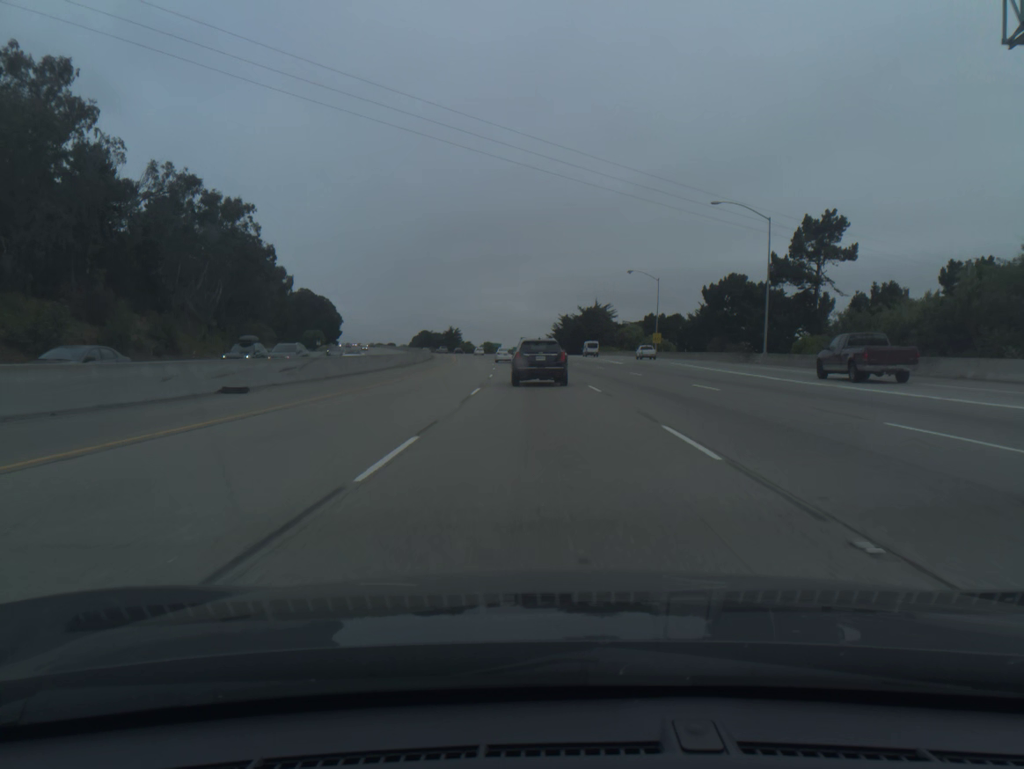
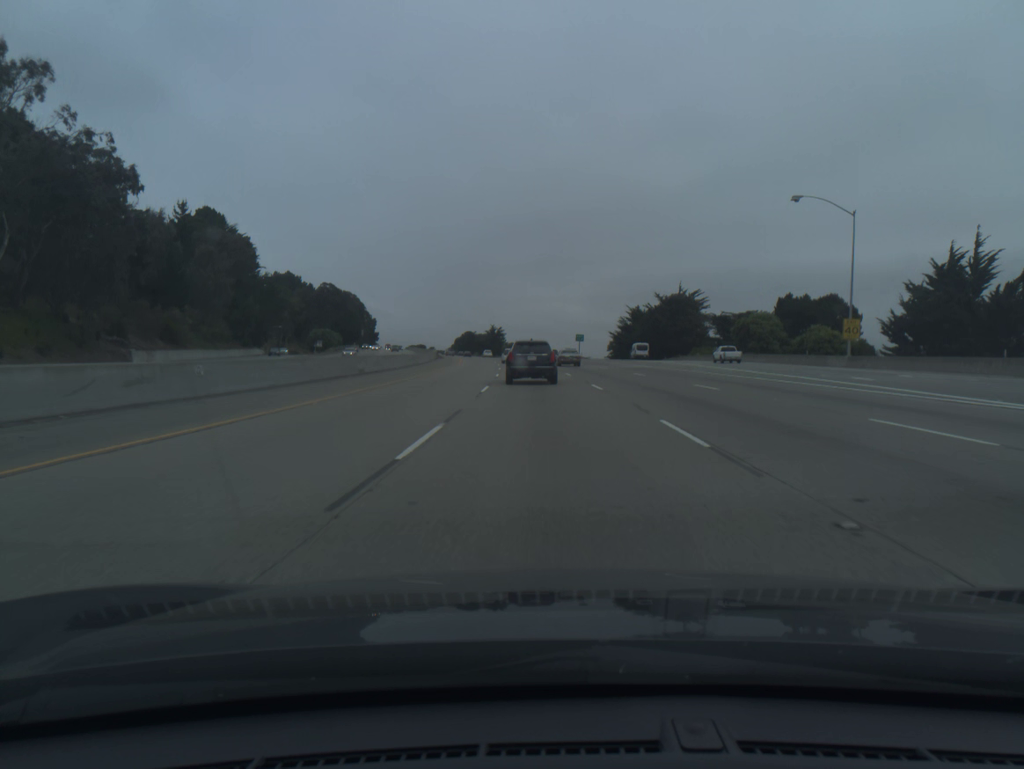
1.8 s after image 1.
(-1.8, +57.0) m; -4°
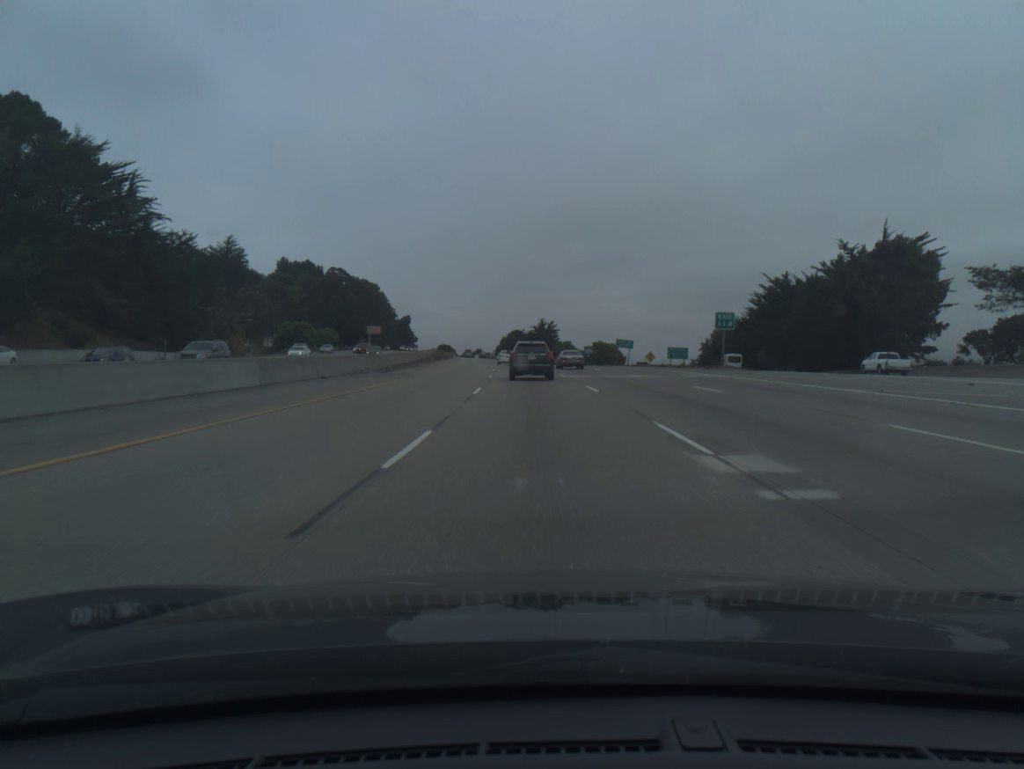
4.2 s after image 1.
(-2.6, +73.6) m; -4°
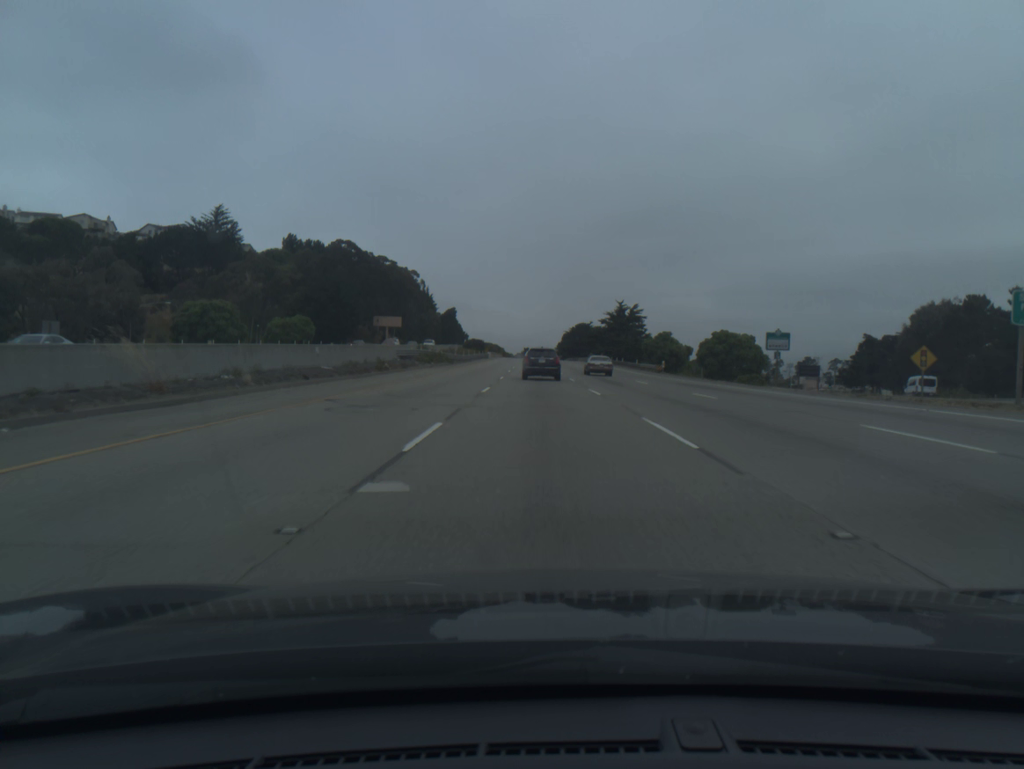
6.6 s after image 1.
(-3.0, +71.7) m; -5°
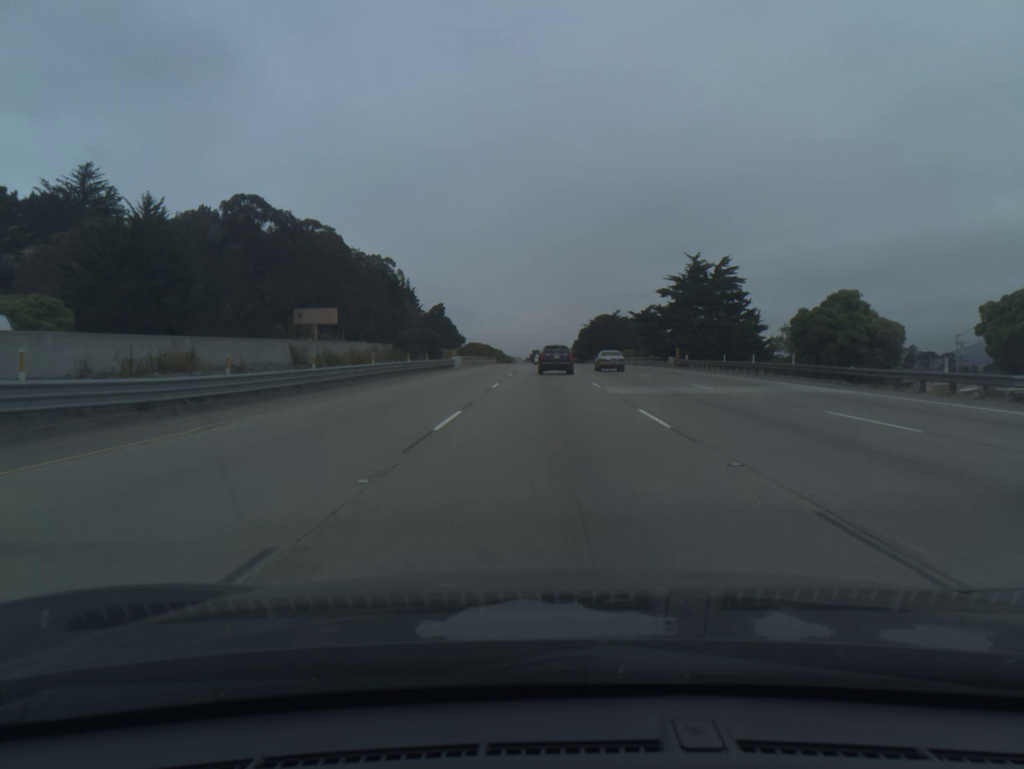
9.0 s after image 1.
(-1.0, +70.7) m; -1°
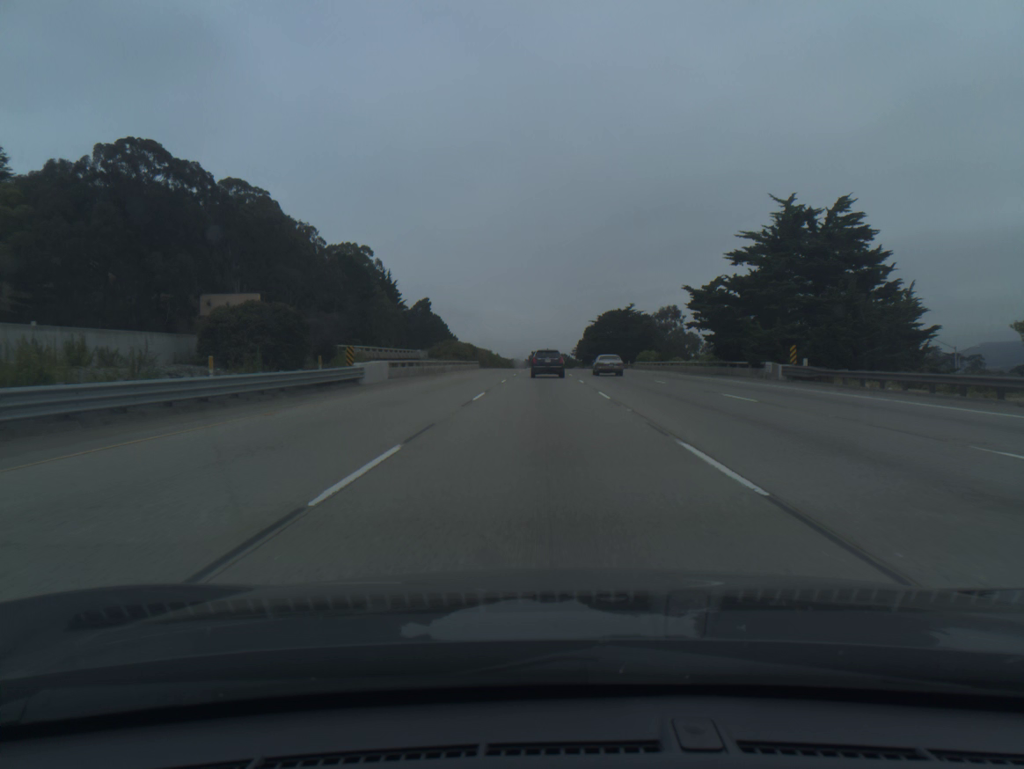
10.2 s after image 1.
(+0.1, +35.1) m; 0°
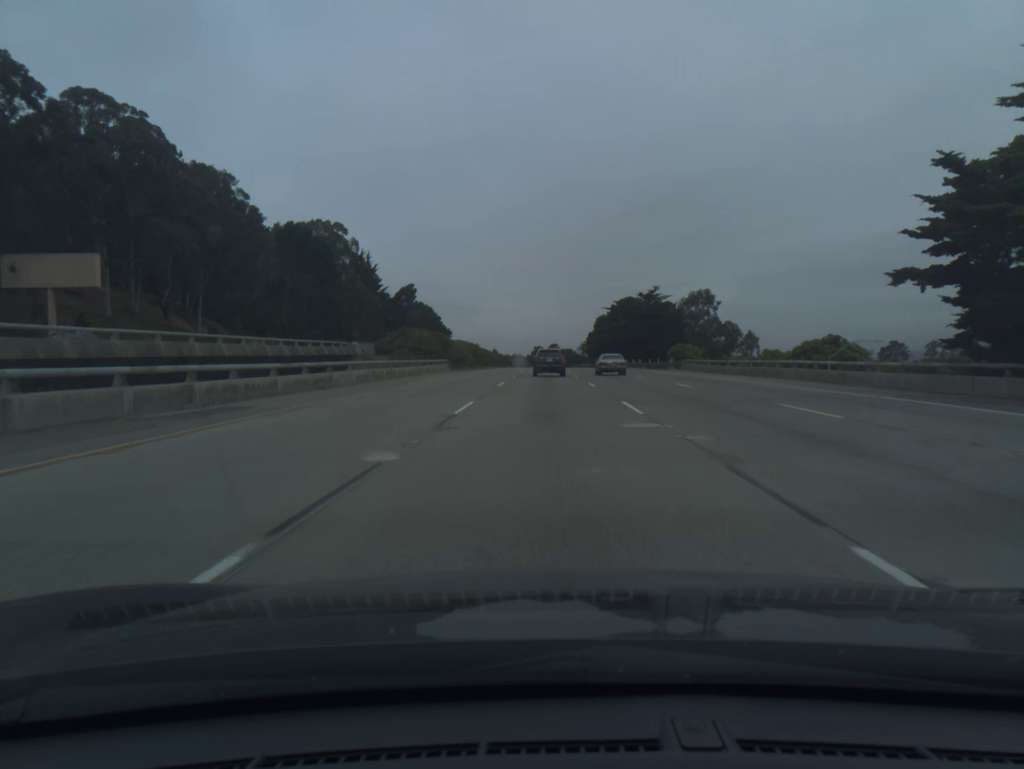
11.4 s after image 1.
(-0.1, +34.9) m; 0°
